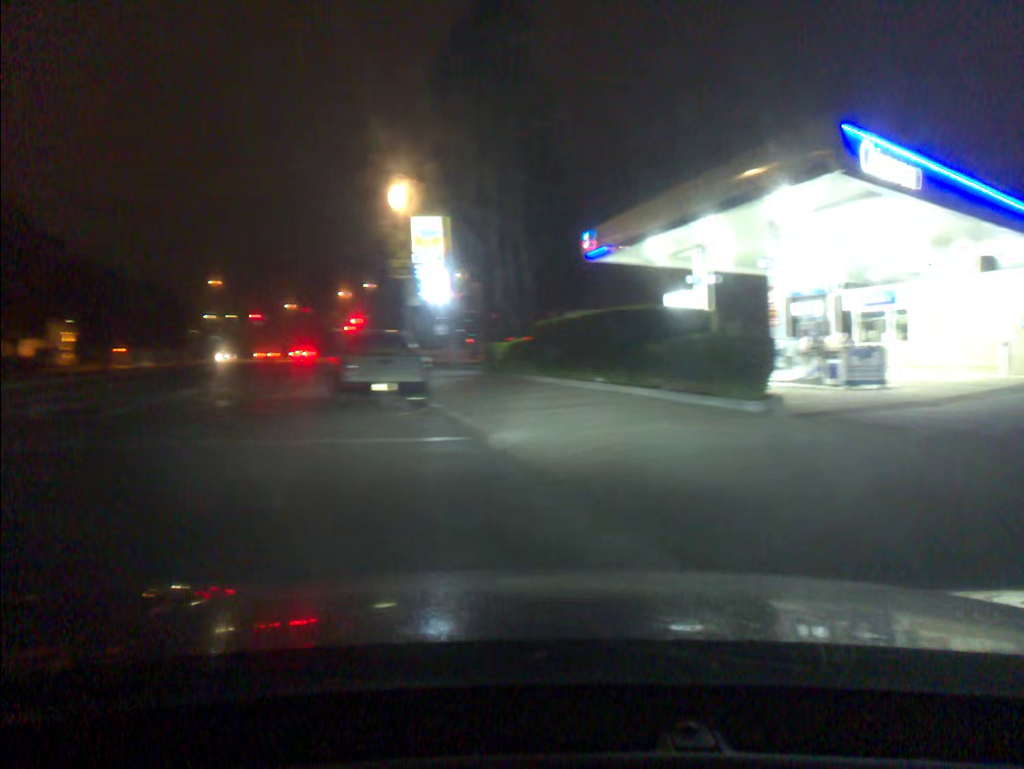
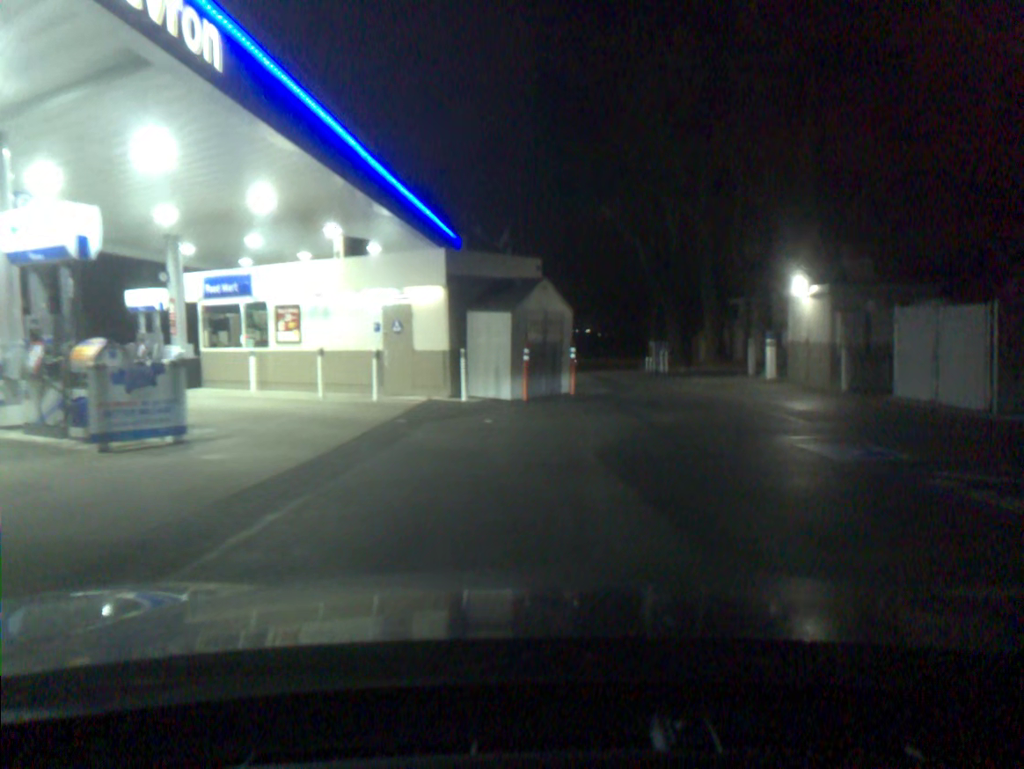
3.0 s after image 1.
(+4.1, +8.5) m; +37°
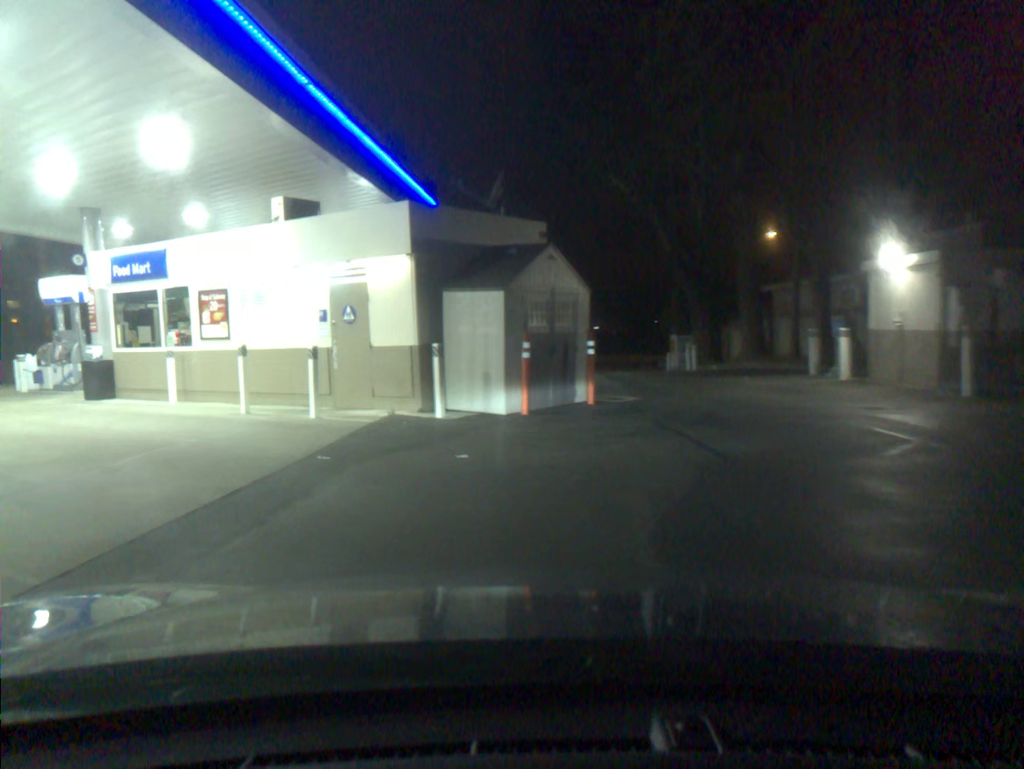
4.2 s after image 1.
(0.0, +4.7) m; -4°
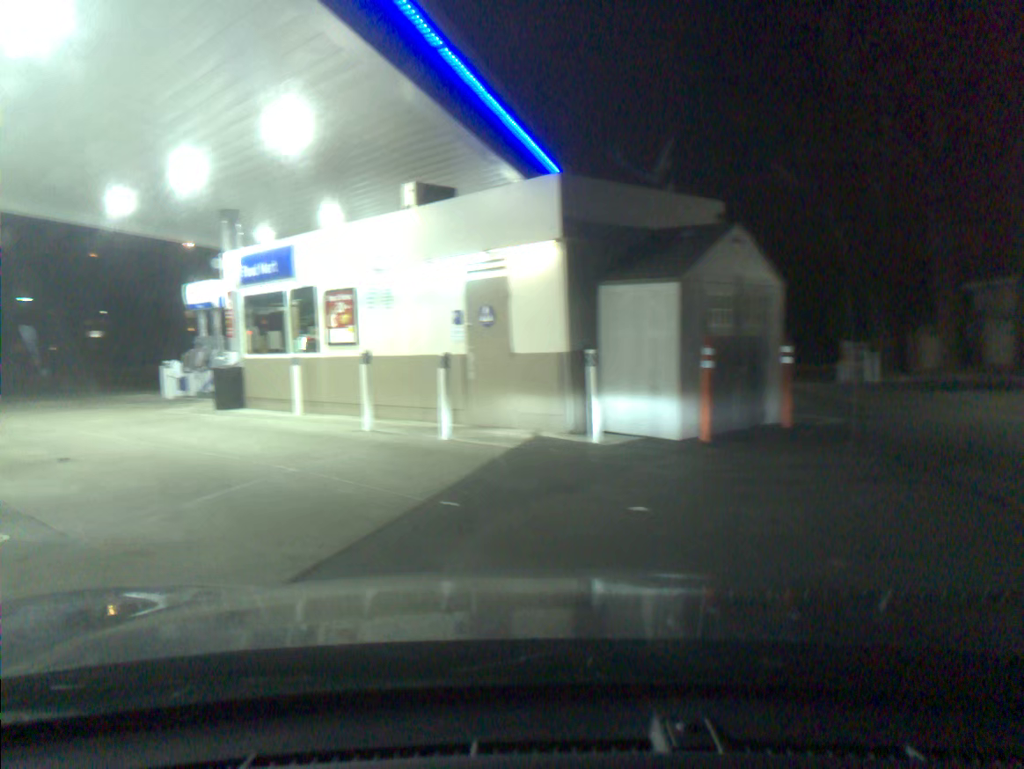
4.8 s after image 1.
(-0.3, +2.3) m; -15°
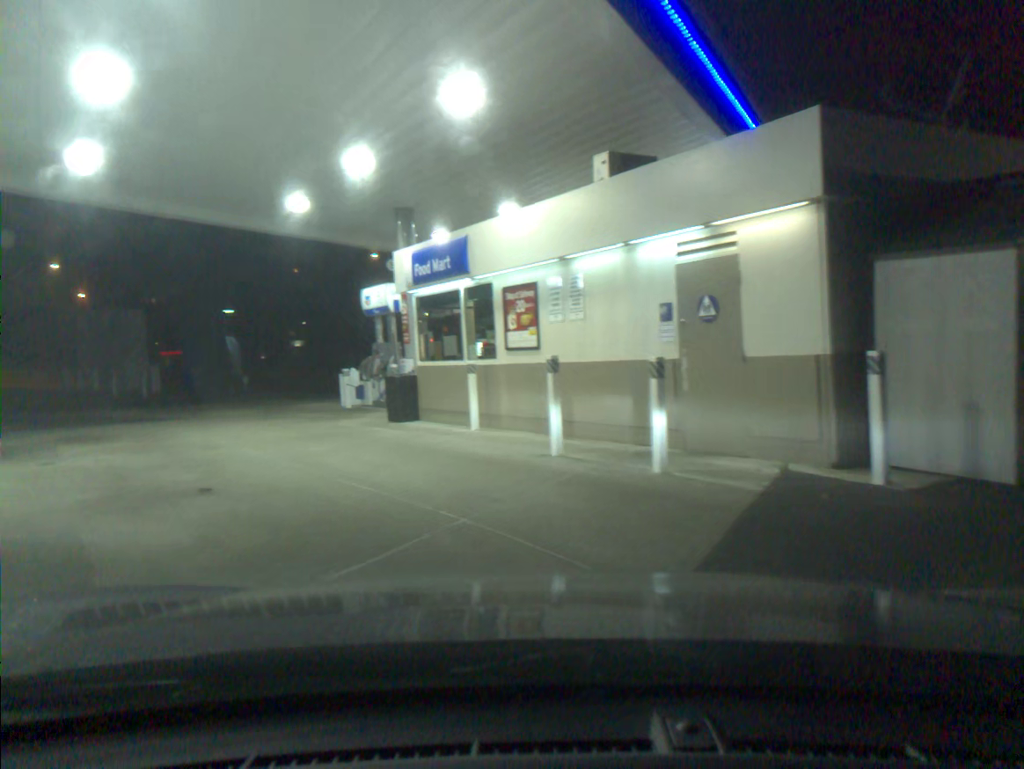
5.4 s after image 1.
(-0.2, +2.3) m; -11°
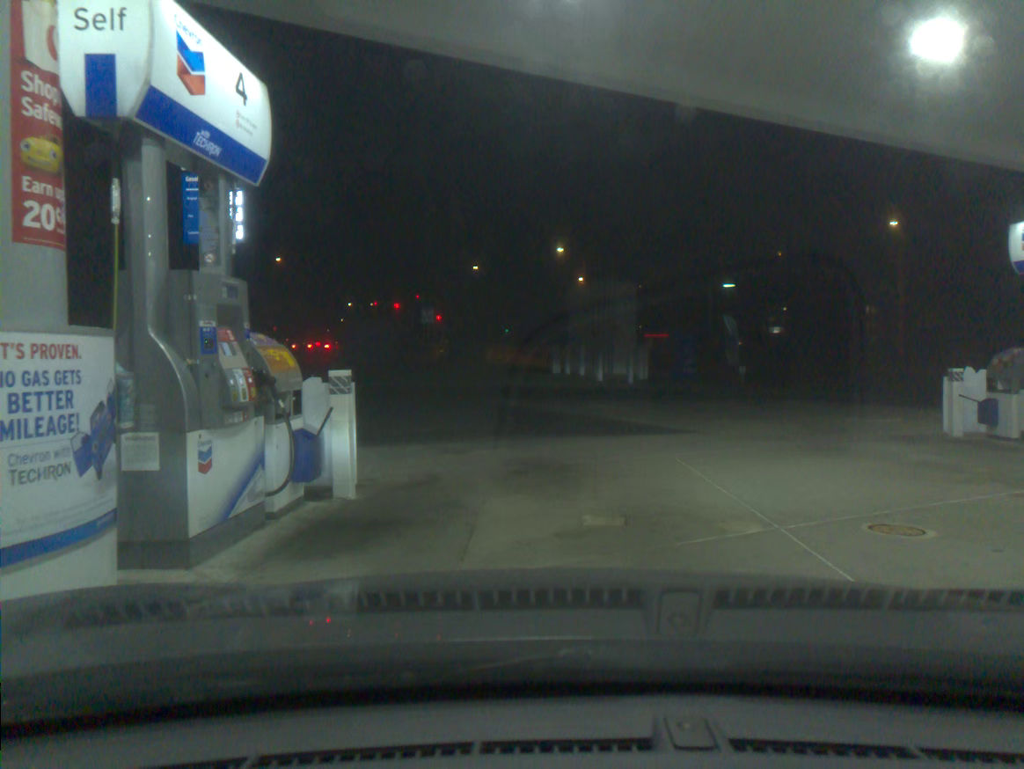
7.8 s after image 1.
(-2.5, +7.5) m; -28°
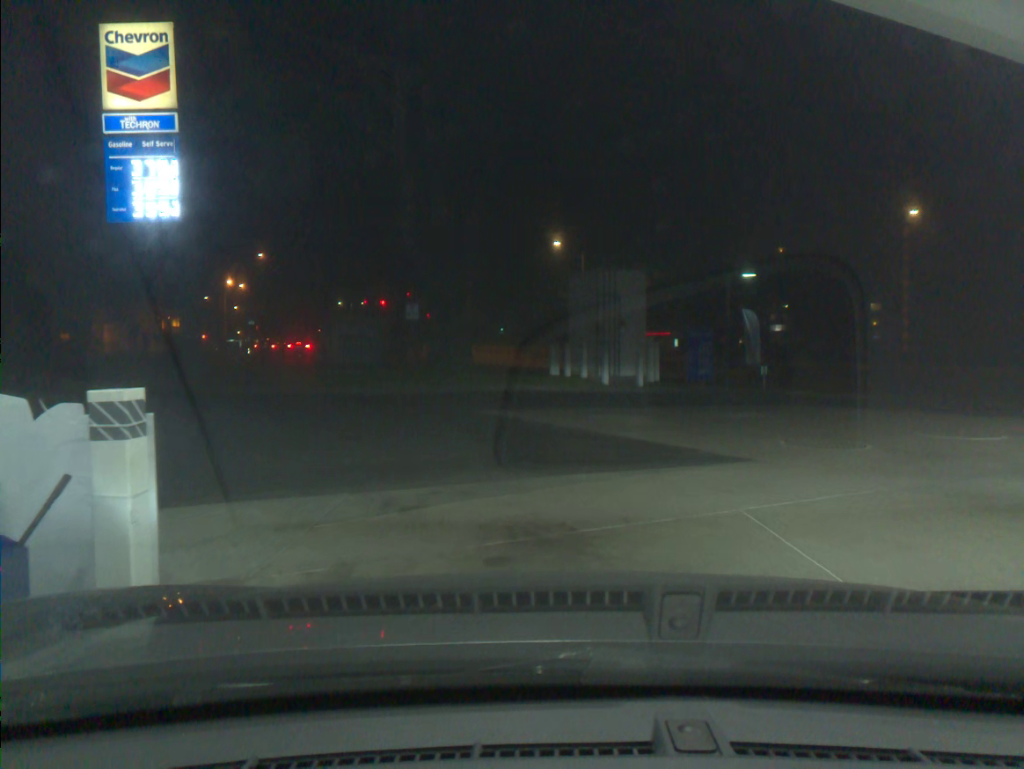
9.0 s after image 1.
(+0.1, +3.3) m; +6°
